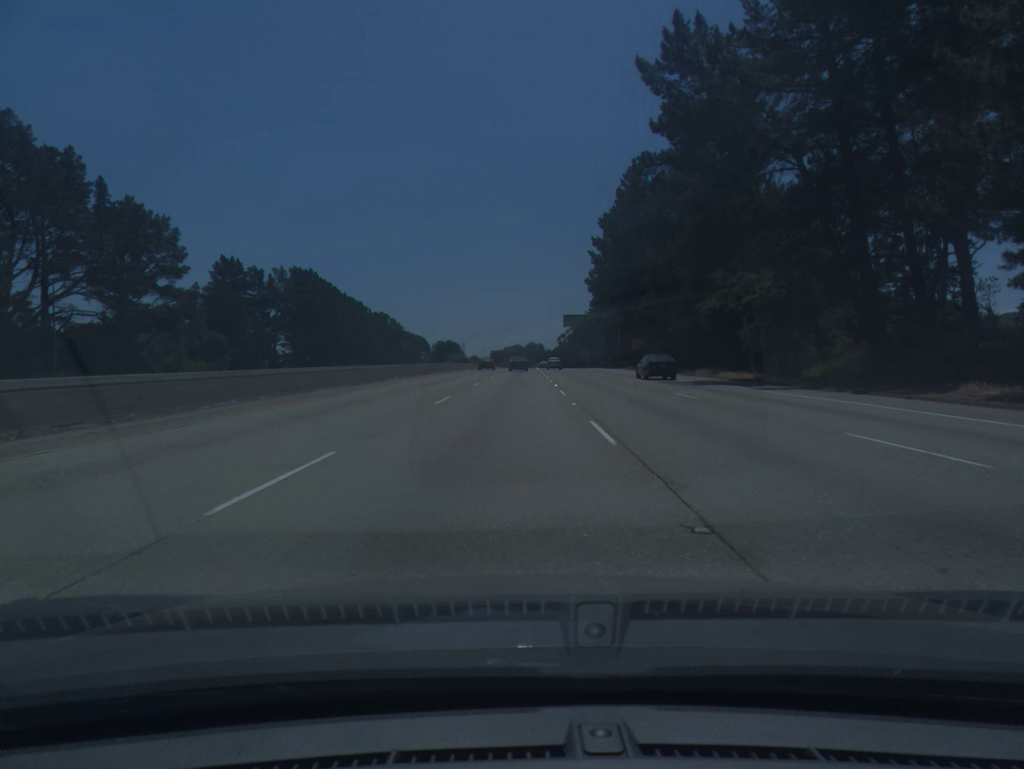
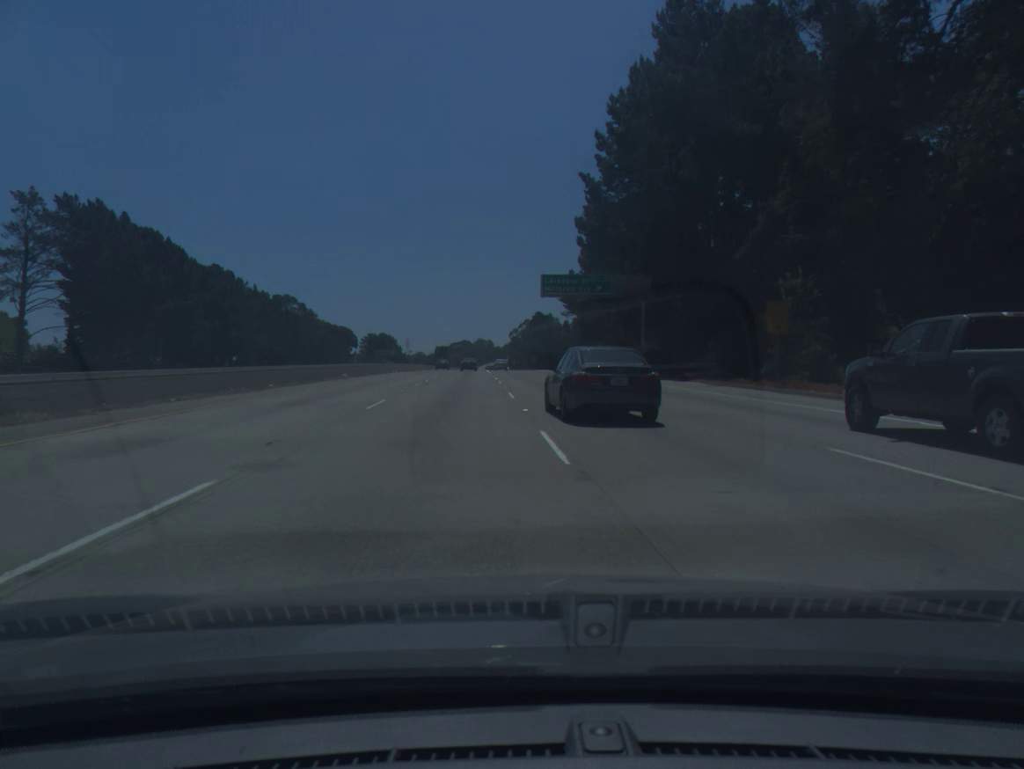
(+0.9, +60.4) m; +4°
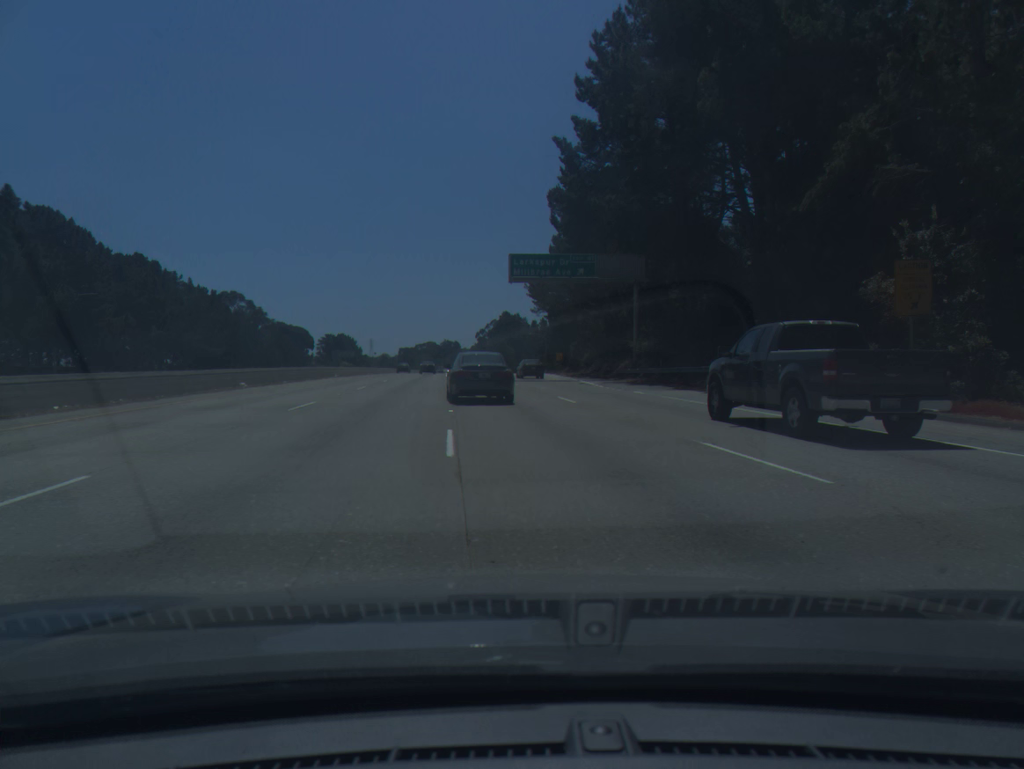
(+0.3, +13.8) m; +2°
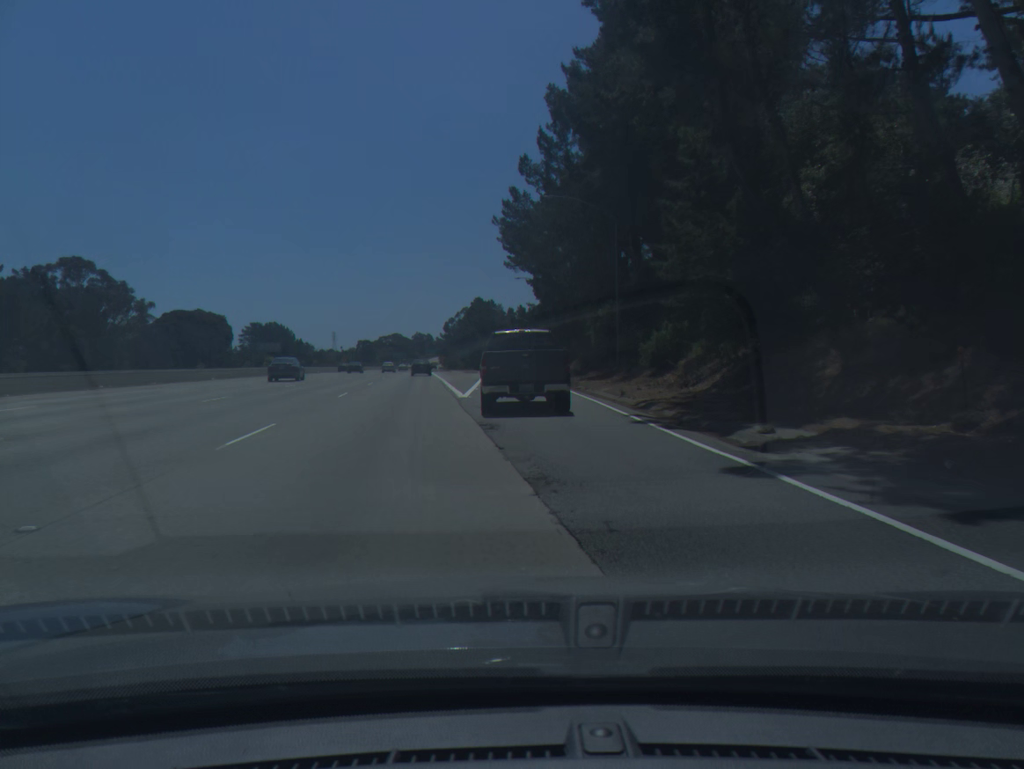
(+1.1, +58.8) m; +2°
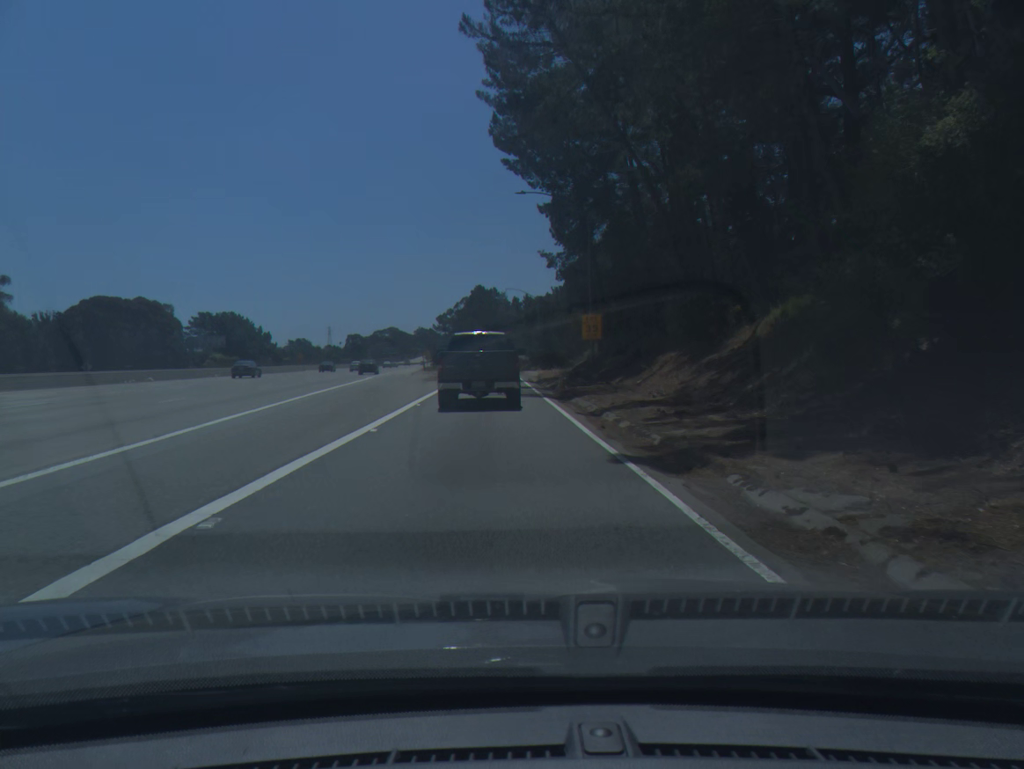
(0.0, +45.3) m; -1°
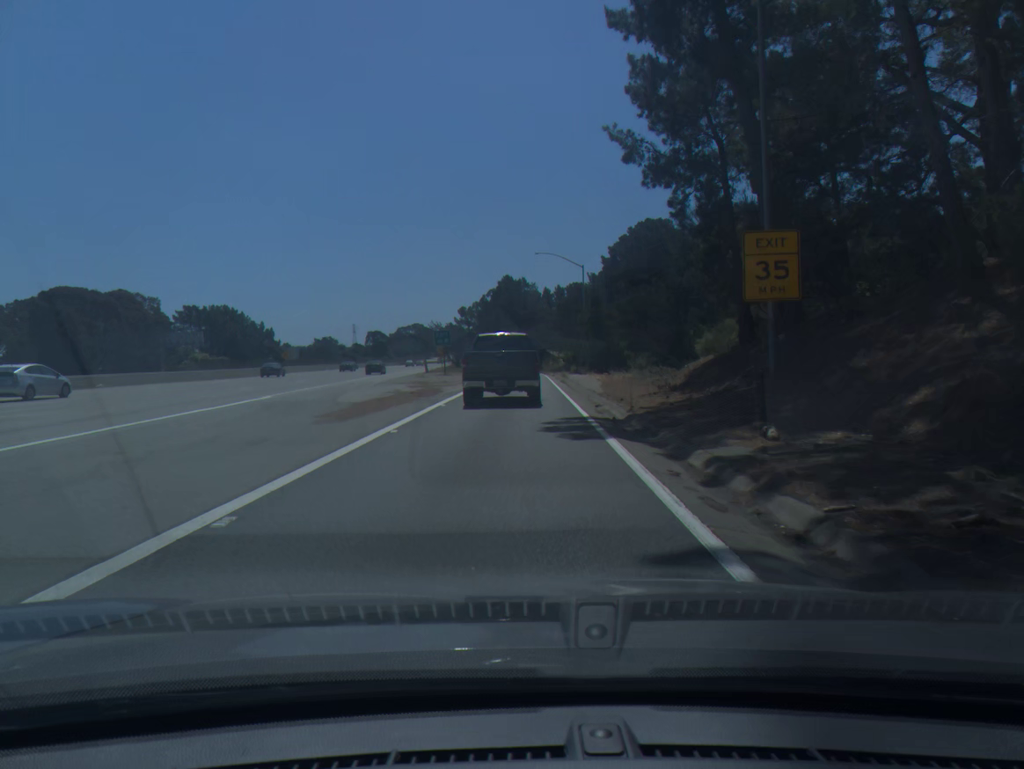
(-0.5, +29.4) m; -2°
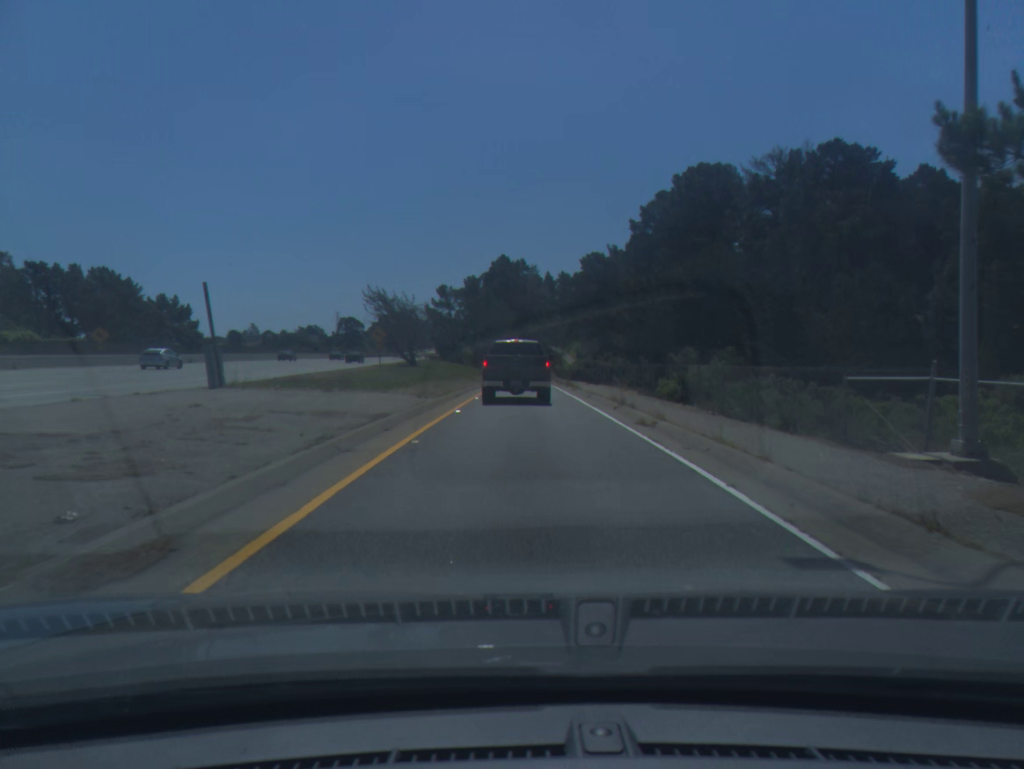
(-0.1, +56.6) m; 0°
